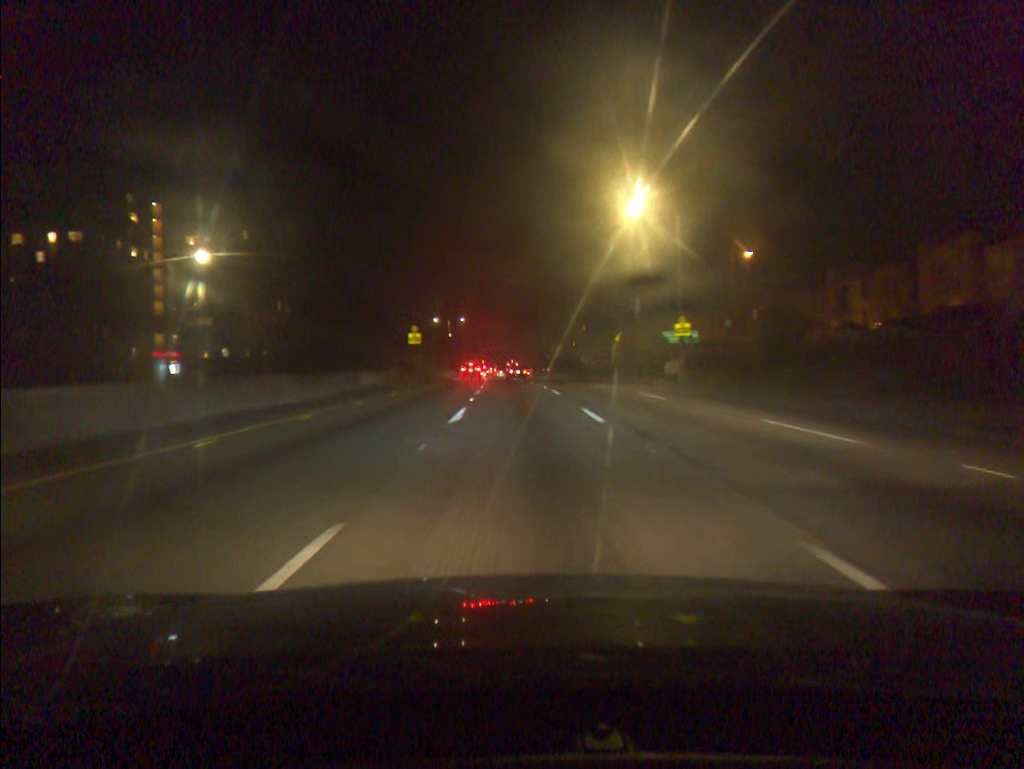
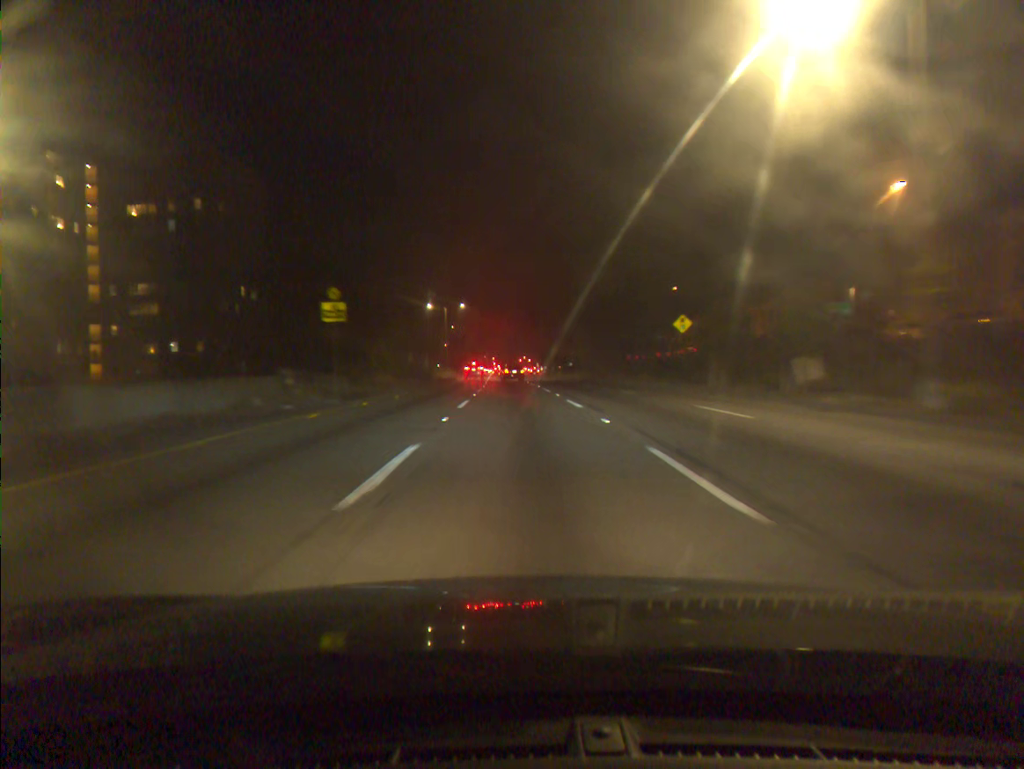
(-0.2, +24.0) m; -1°
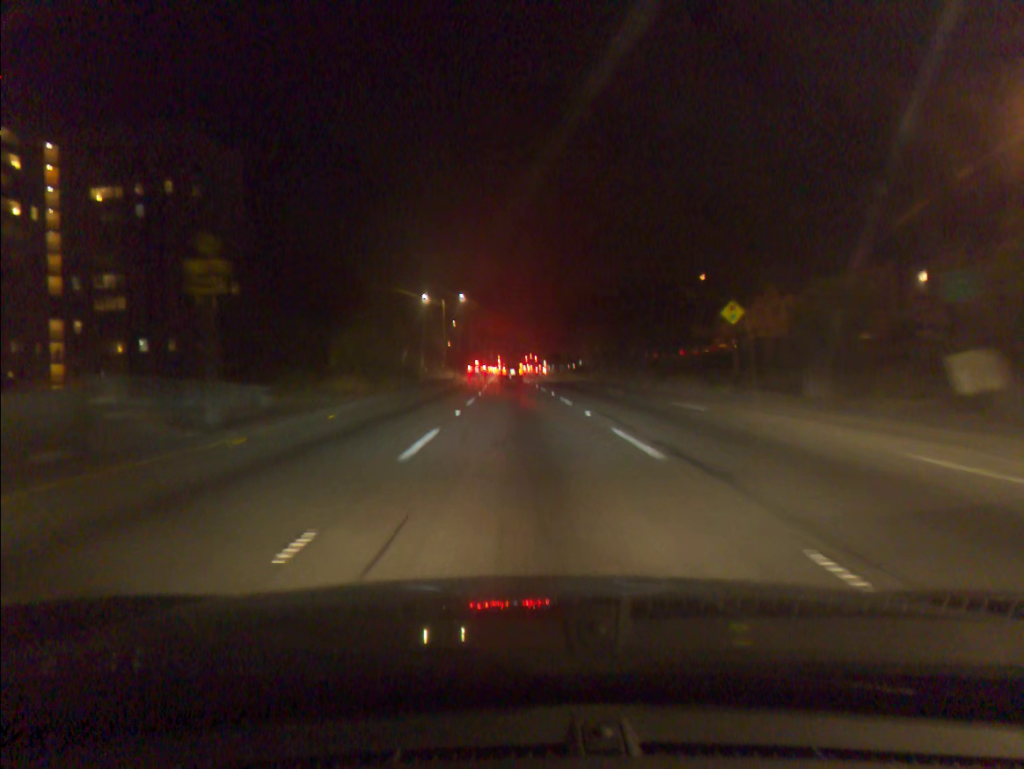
(-0.1, +11.2) m; 0°
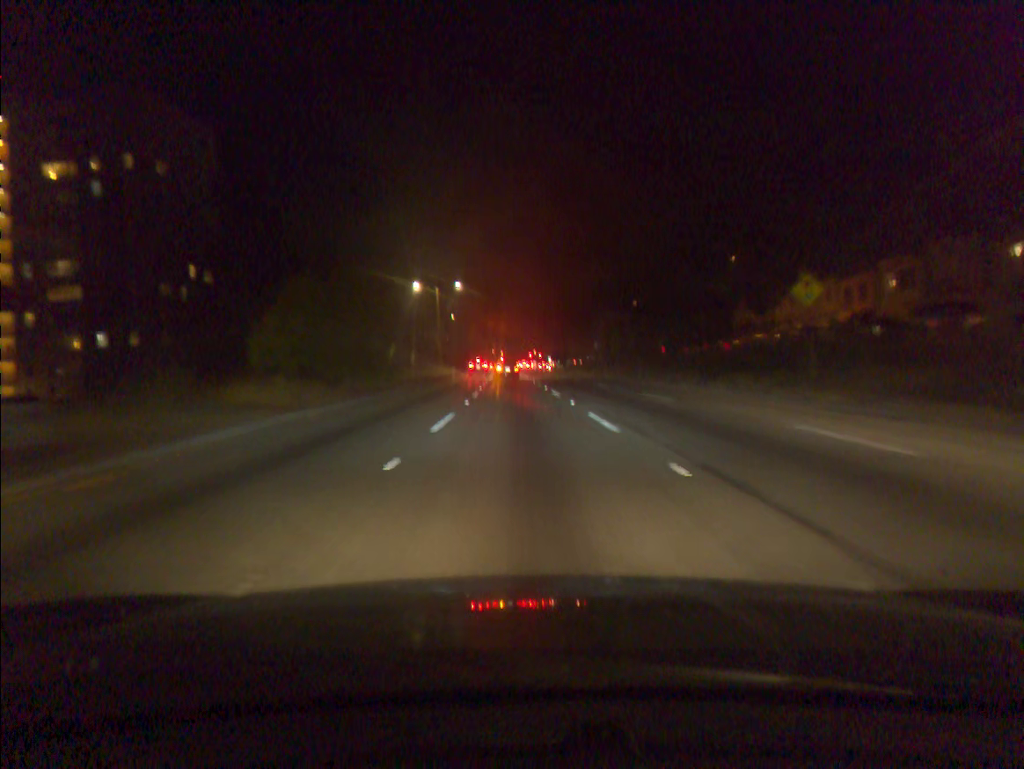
(0.0, +10.7) m; 0°
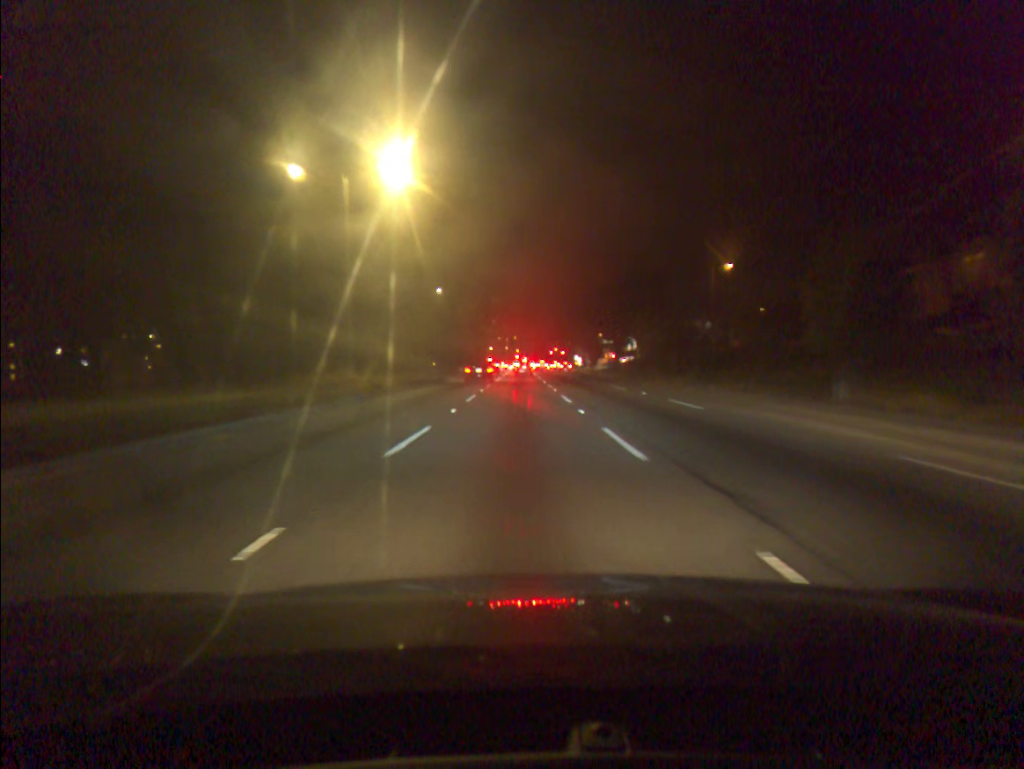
(-0.4, +48.5) m; -1°
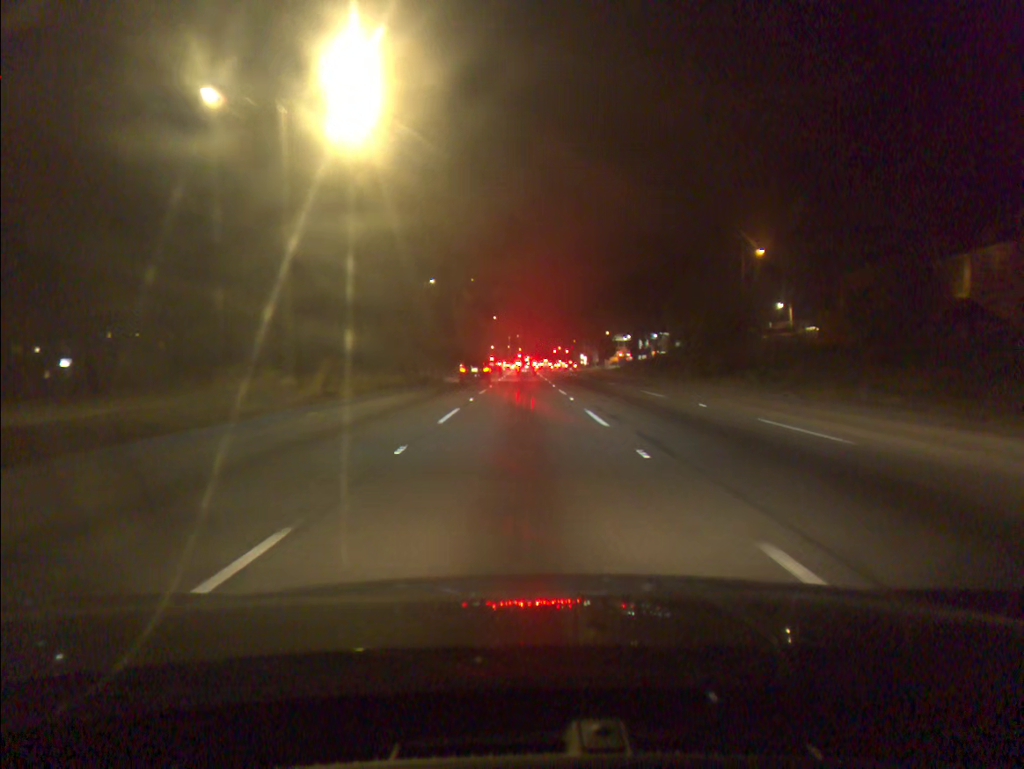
(0.0, +9.1) m; 0°
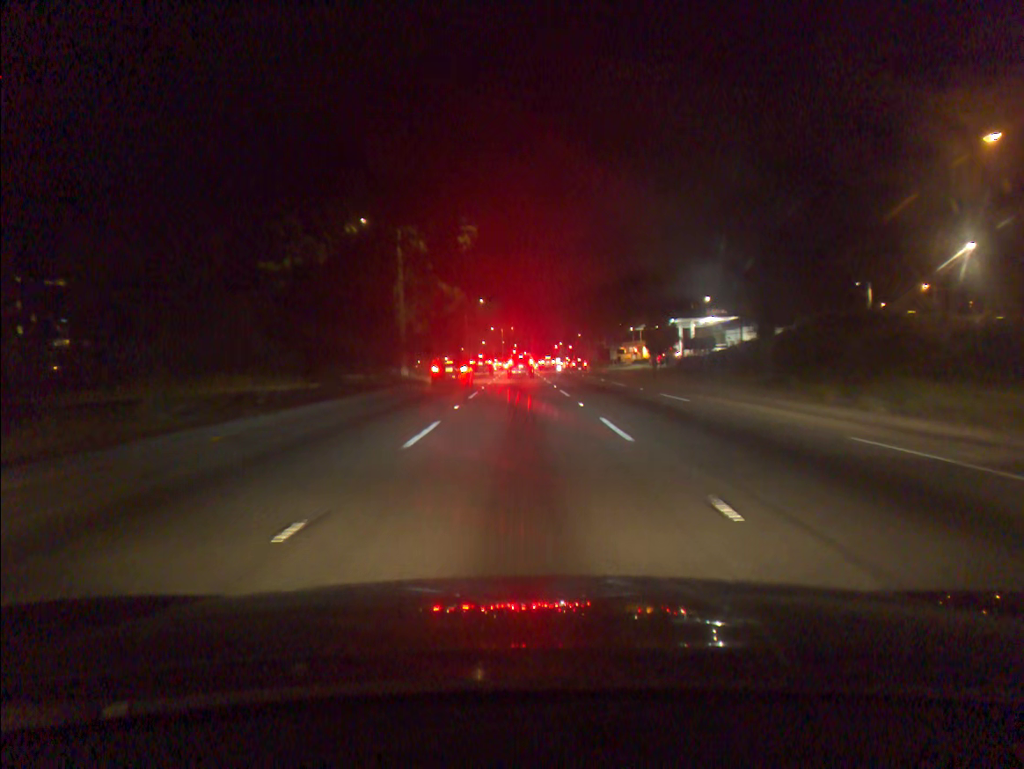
(+0.2, +33.9) m; 0°
